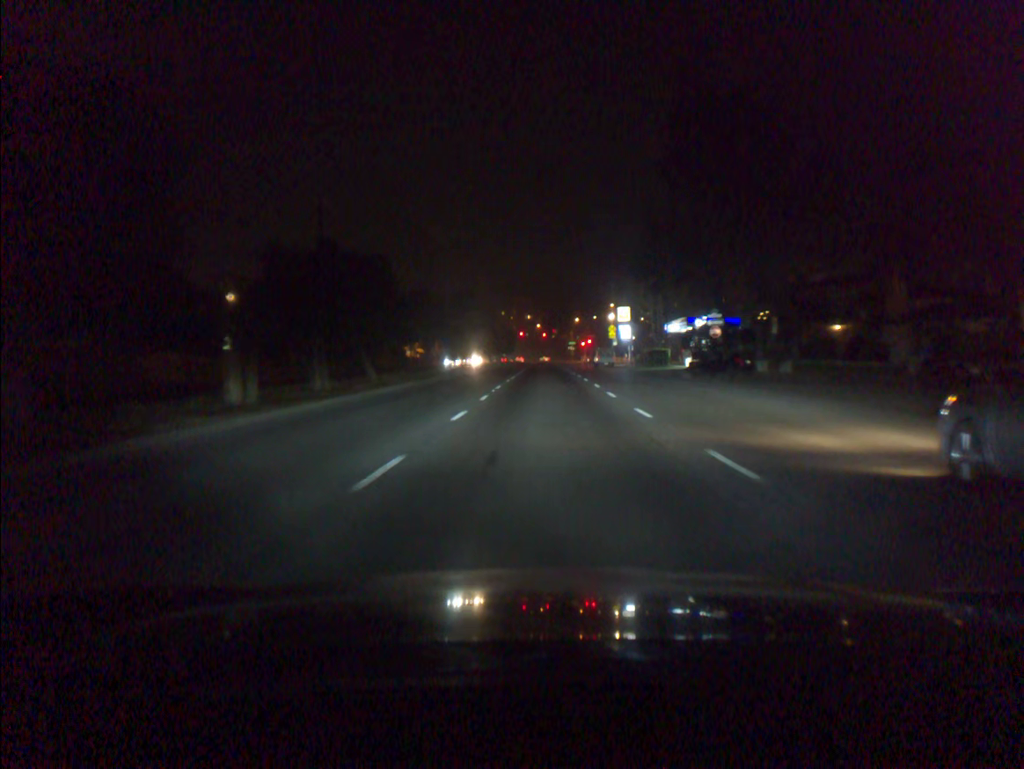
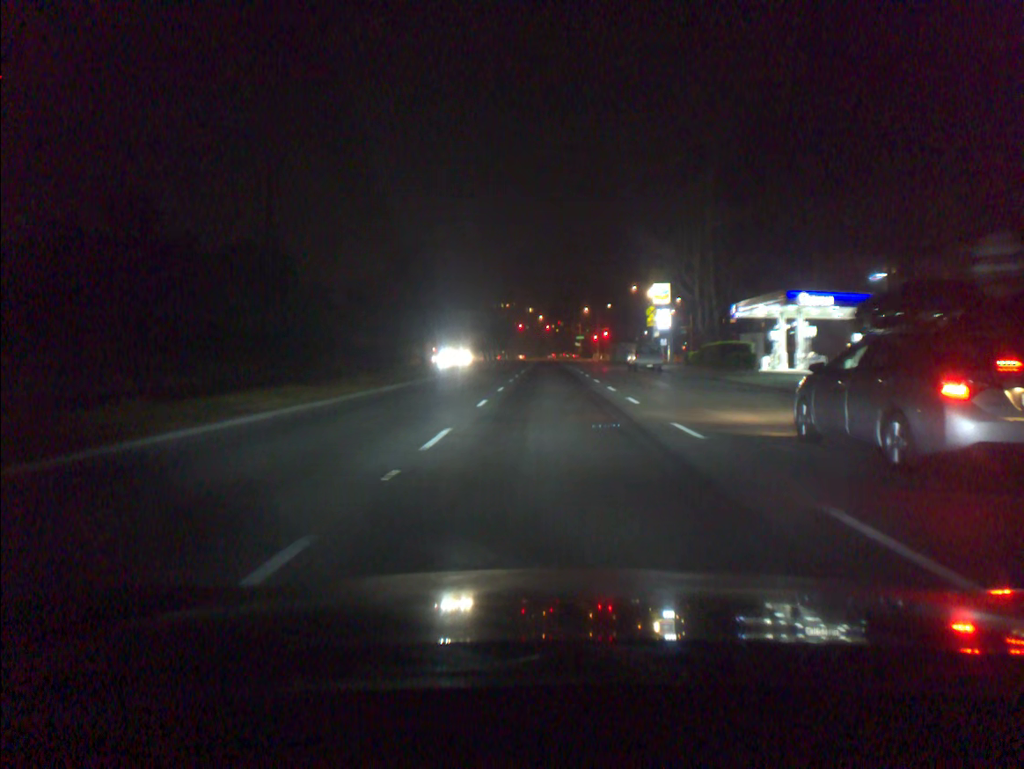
(0.0, +32.9) m; 0°
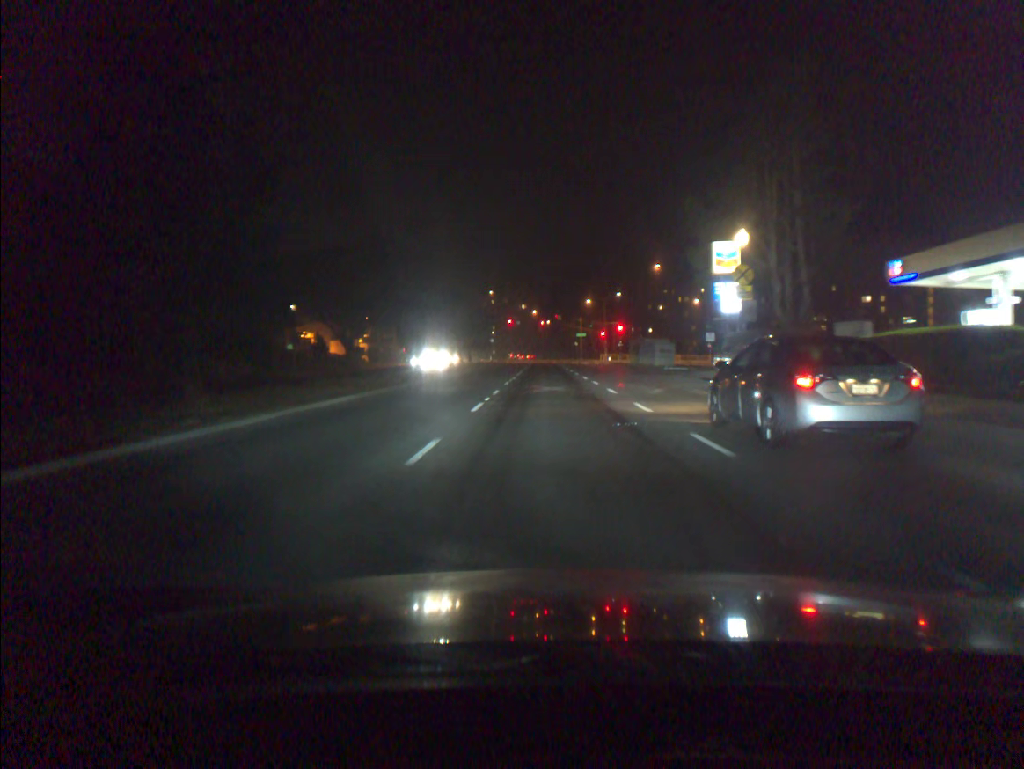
(+0.1, +30.6) m; +1°
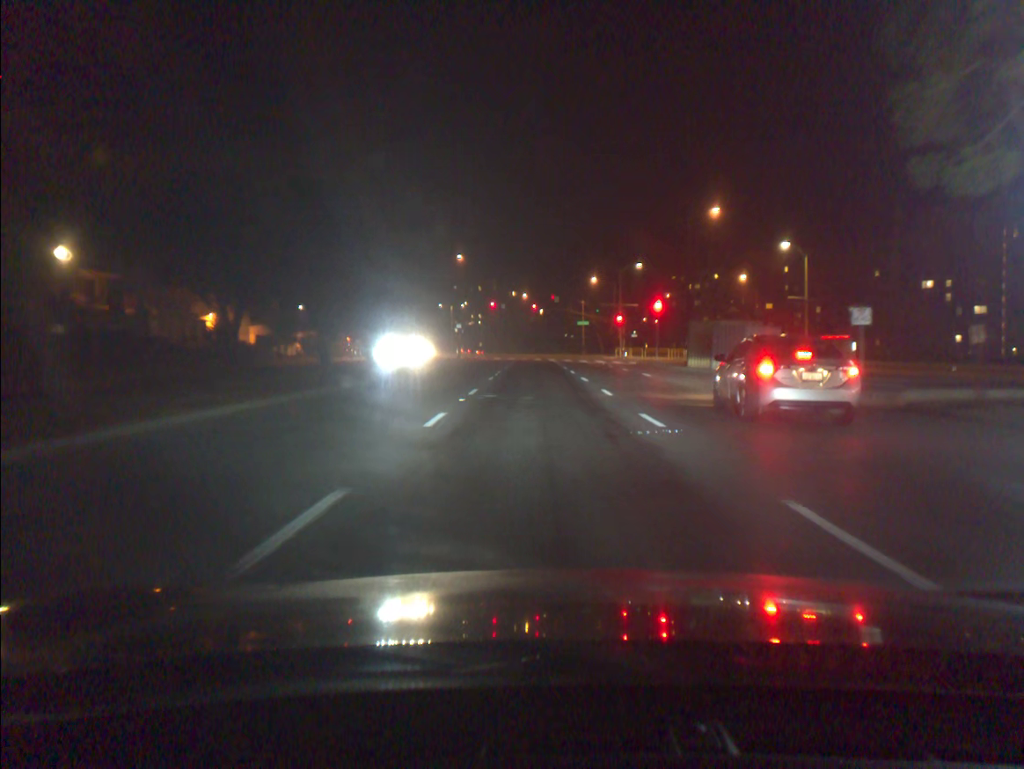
(+0.1, +34.4) m; 0°
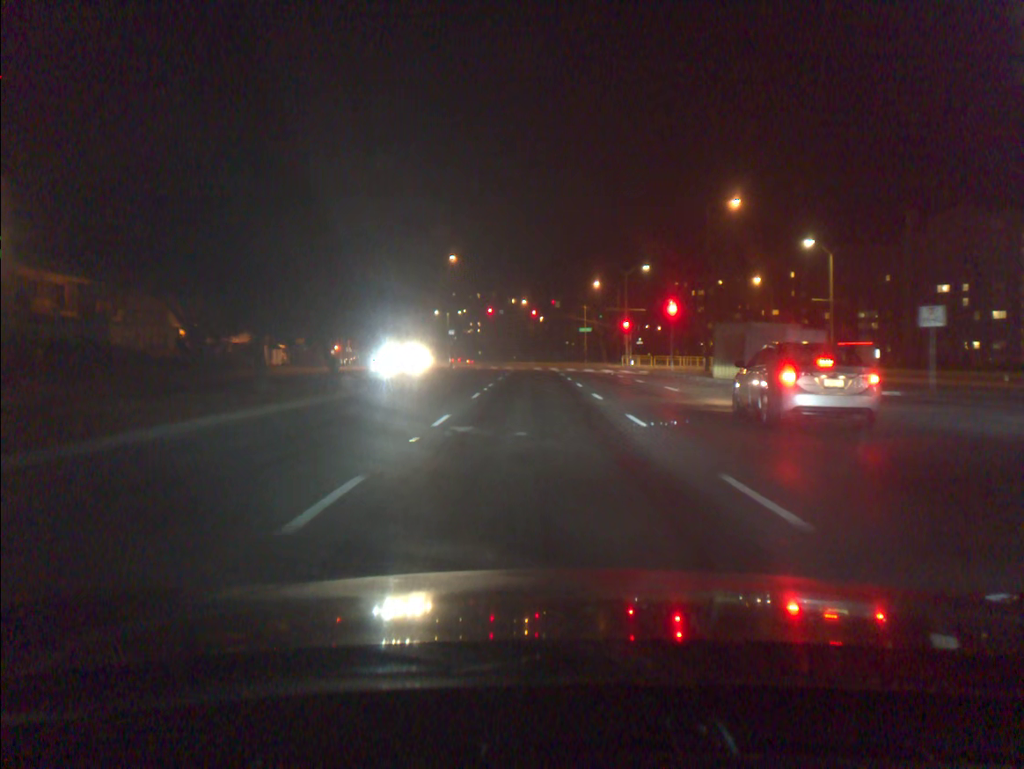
(0.0, +6.4) m; 0°
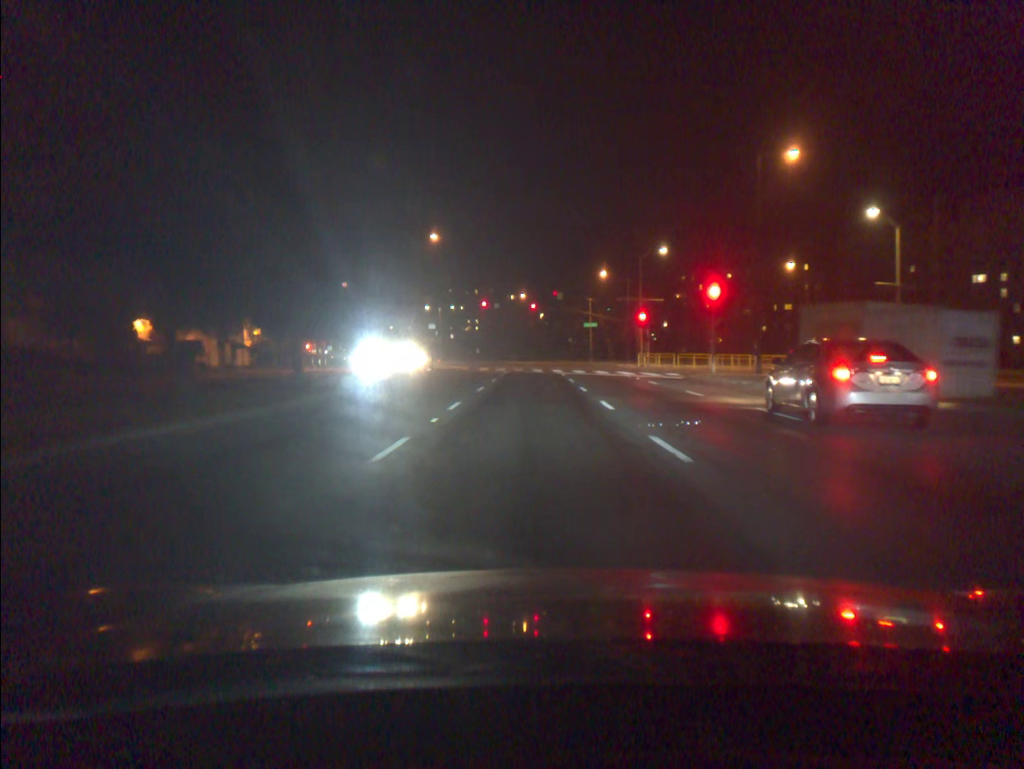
(0.0, +12.2) m; 0°
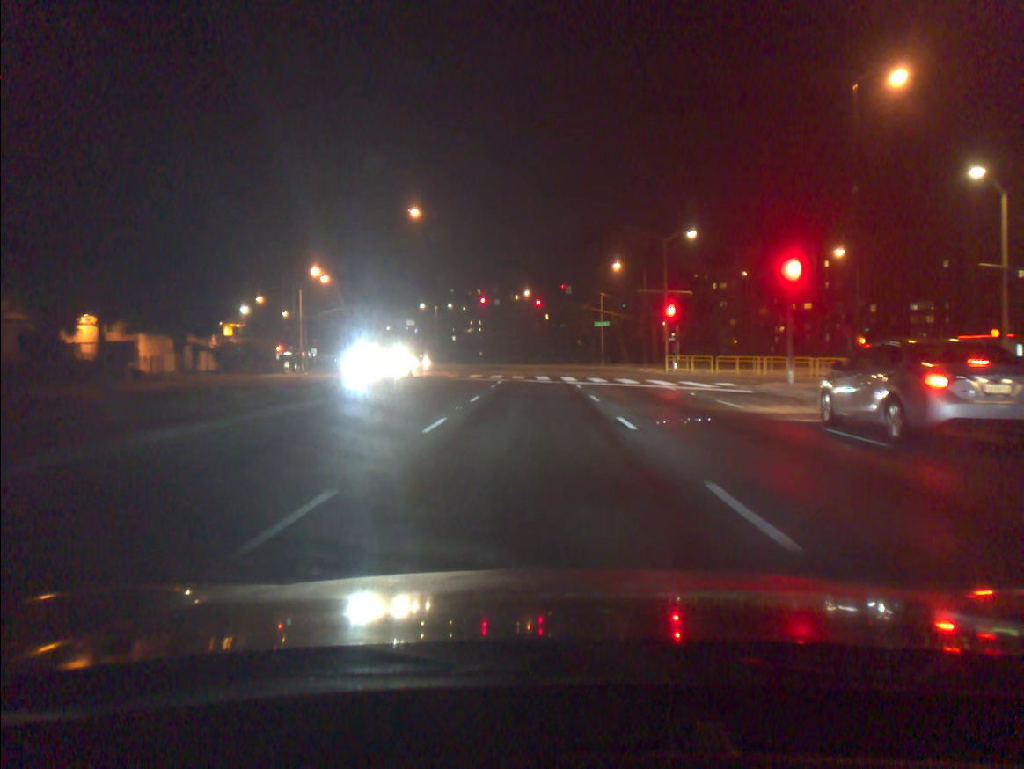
(-0.1, +11.3) m; 0°
